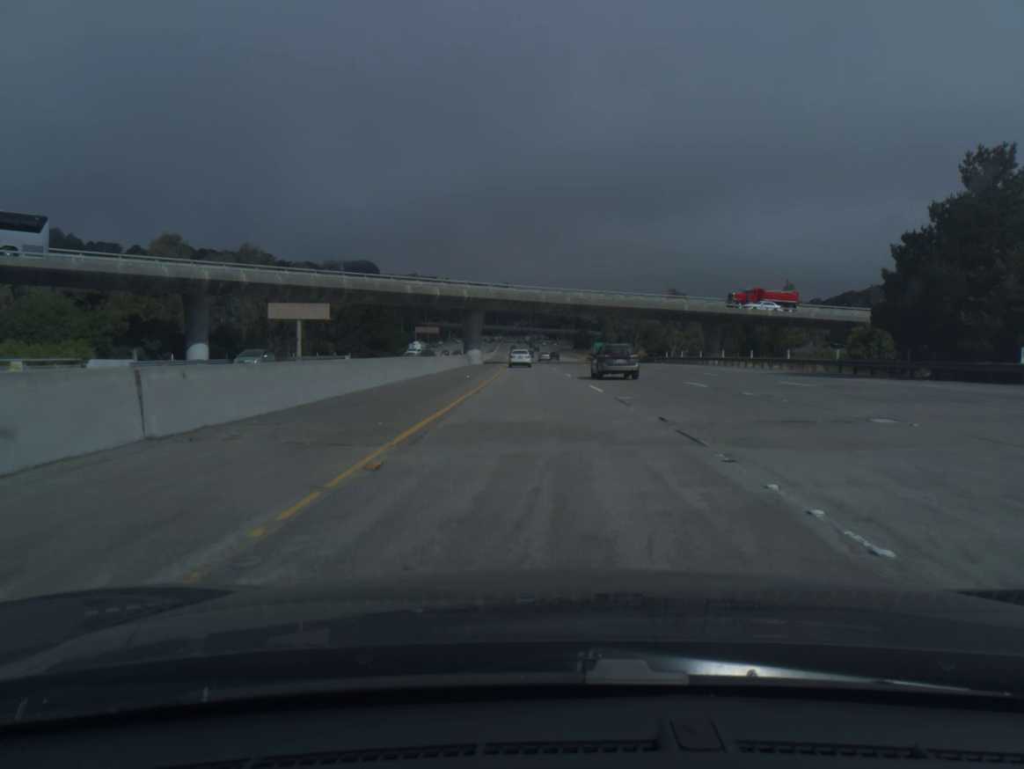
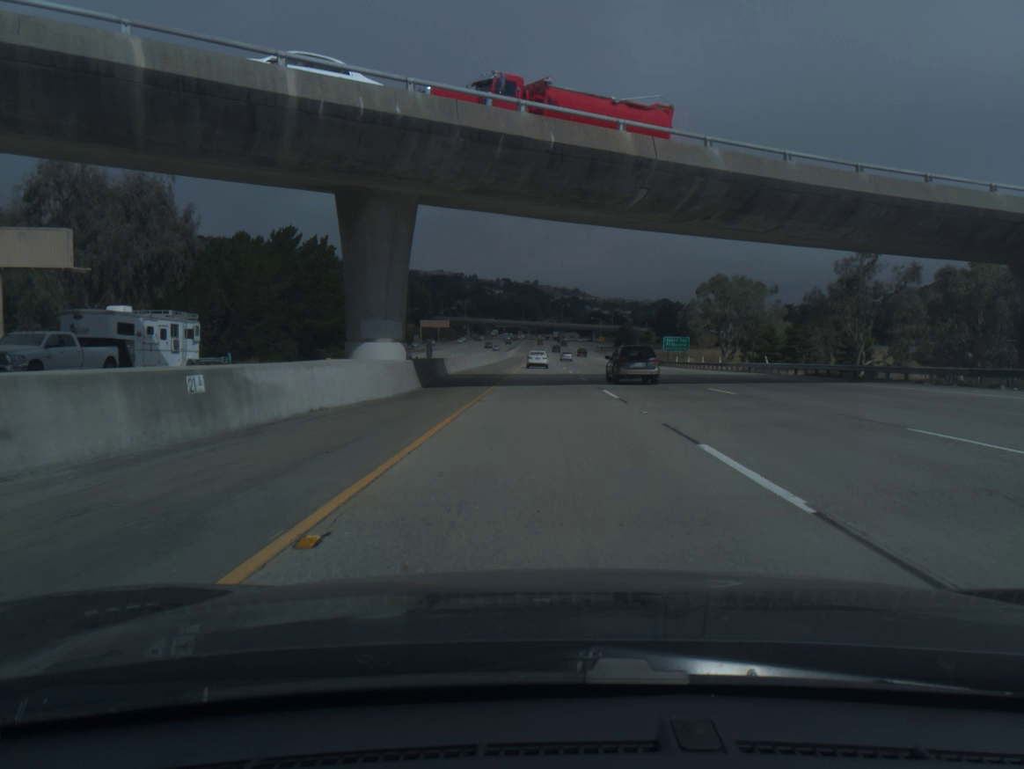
(-1.4, +61.1) m; -2°
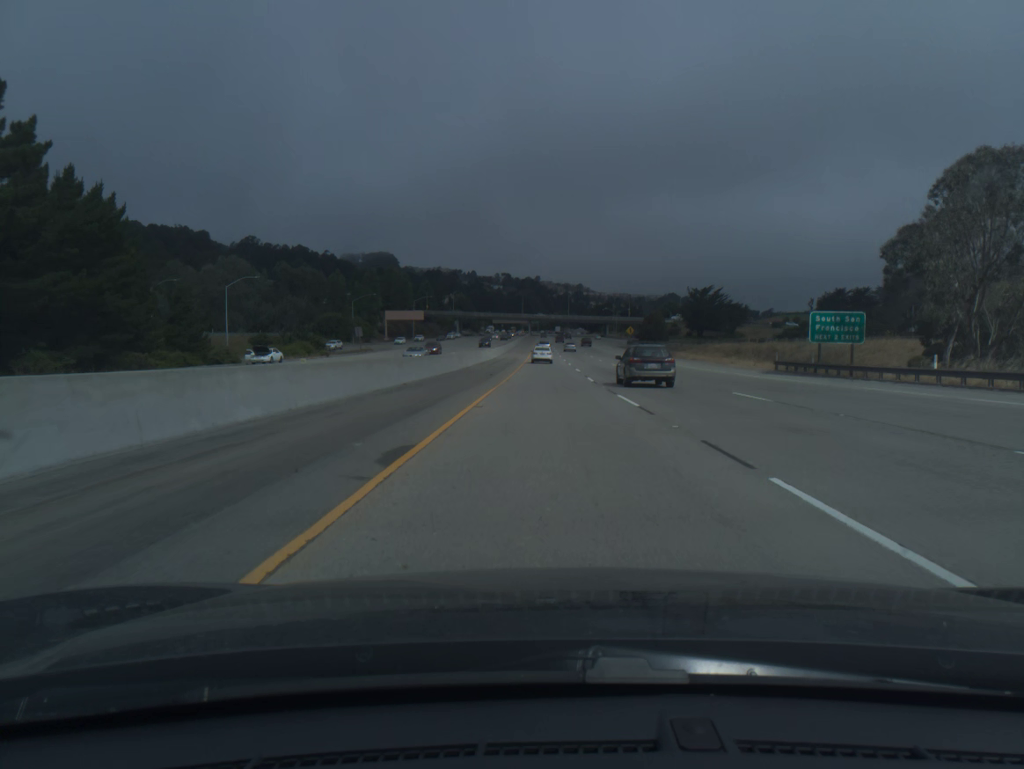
(-0.2, +61.0) m; 0°
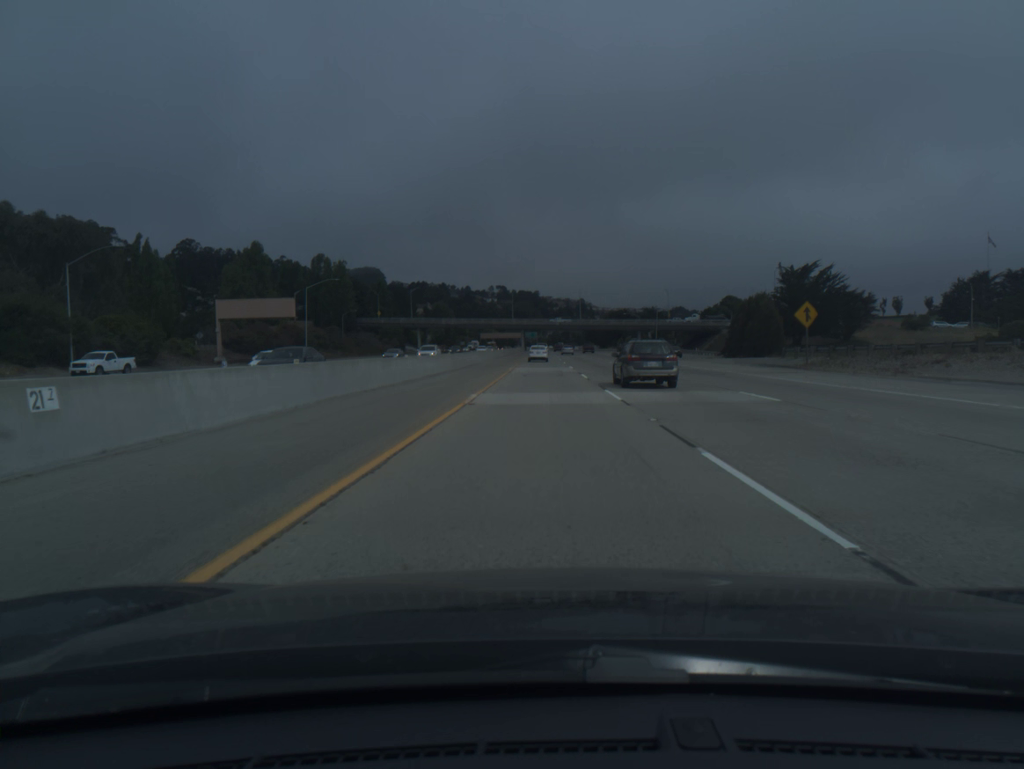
(+0.4, +101.5) m; 0°
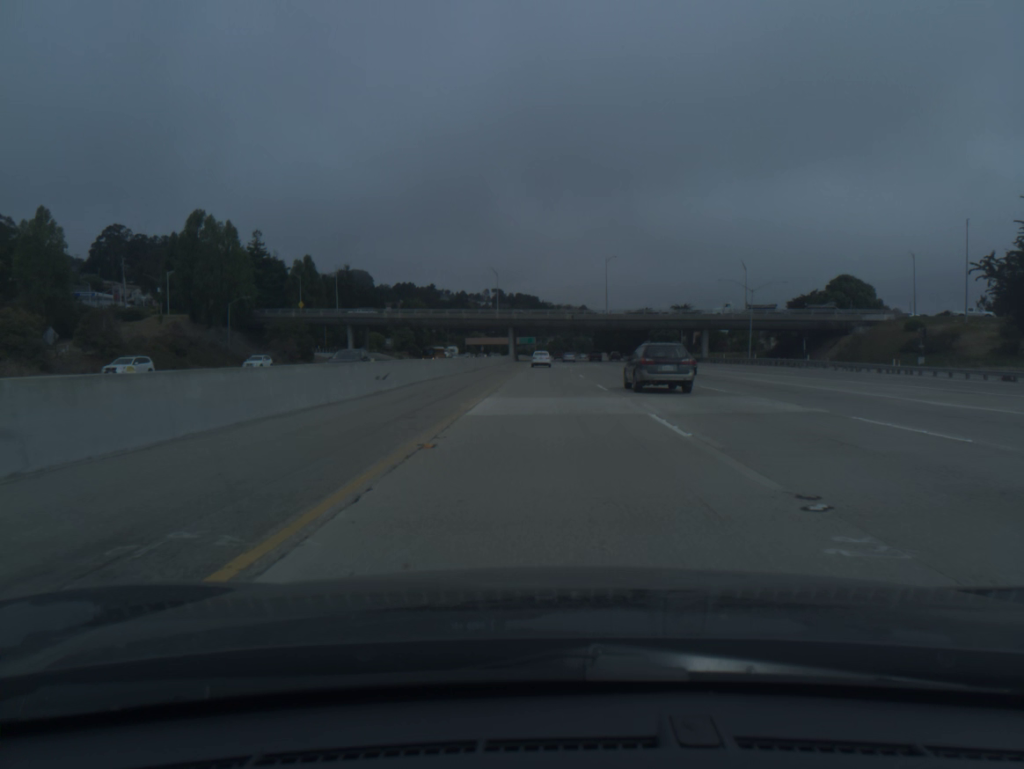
(-0.2, +80.8) m; 0°
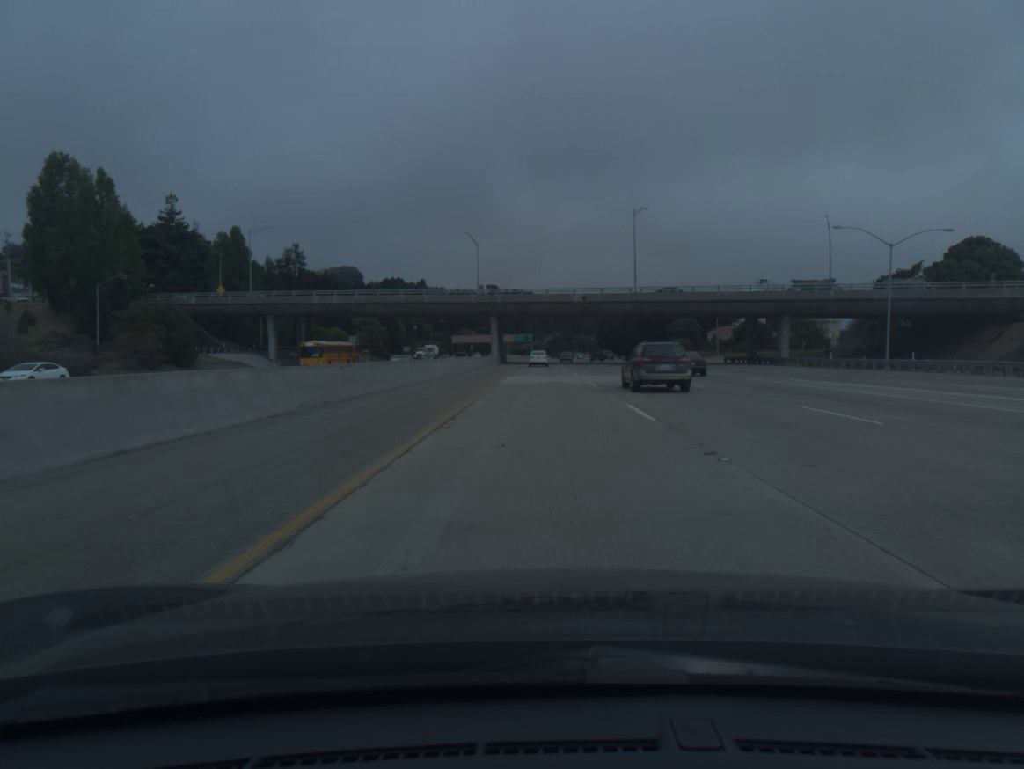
(+0.1, +40.3) m; 0°
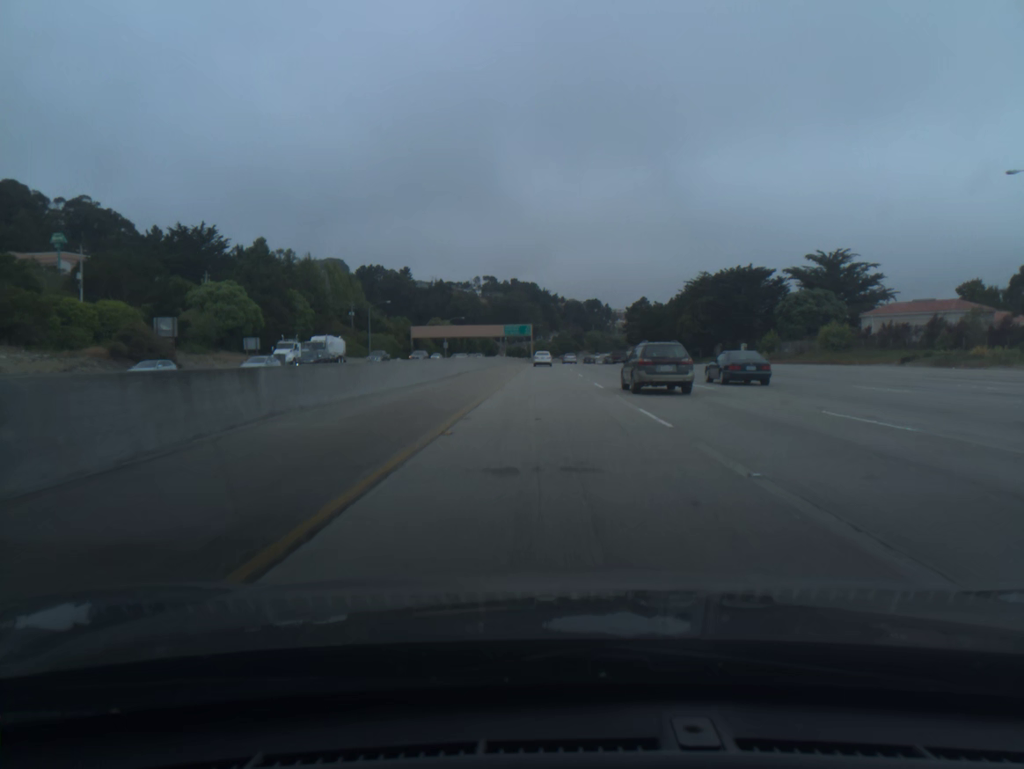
(-0.3, +101.2) m; 0°
